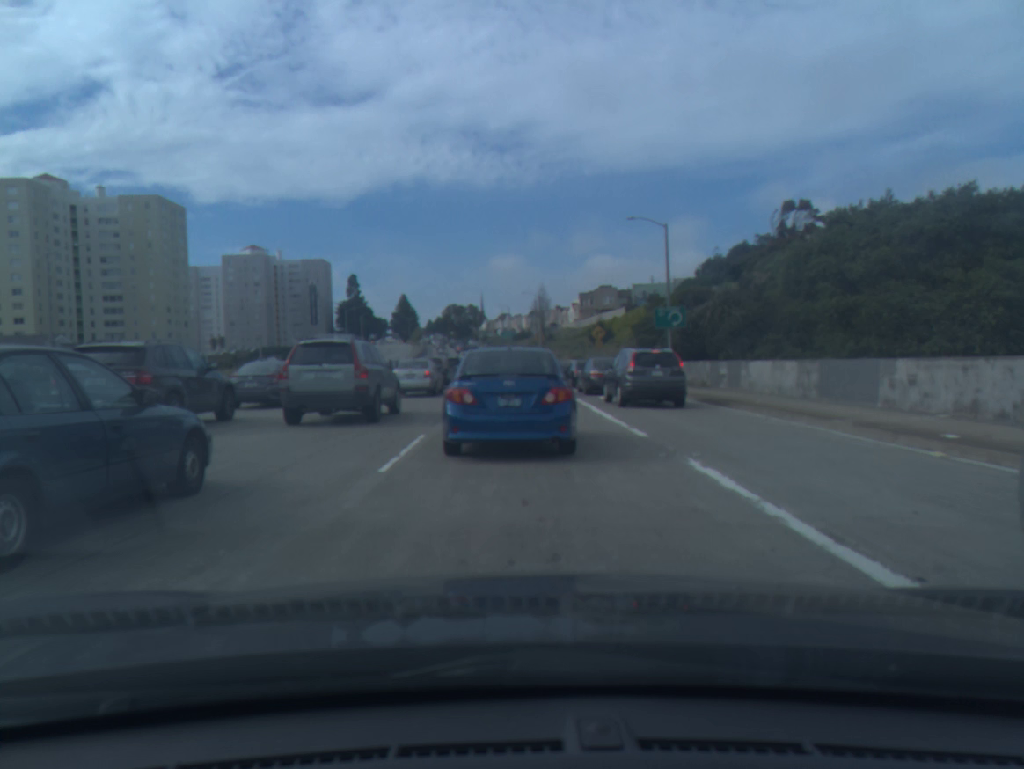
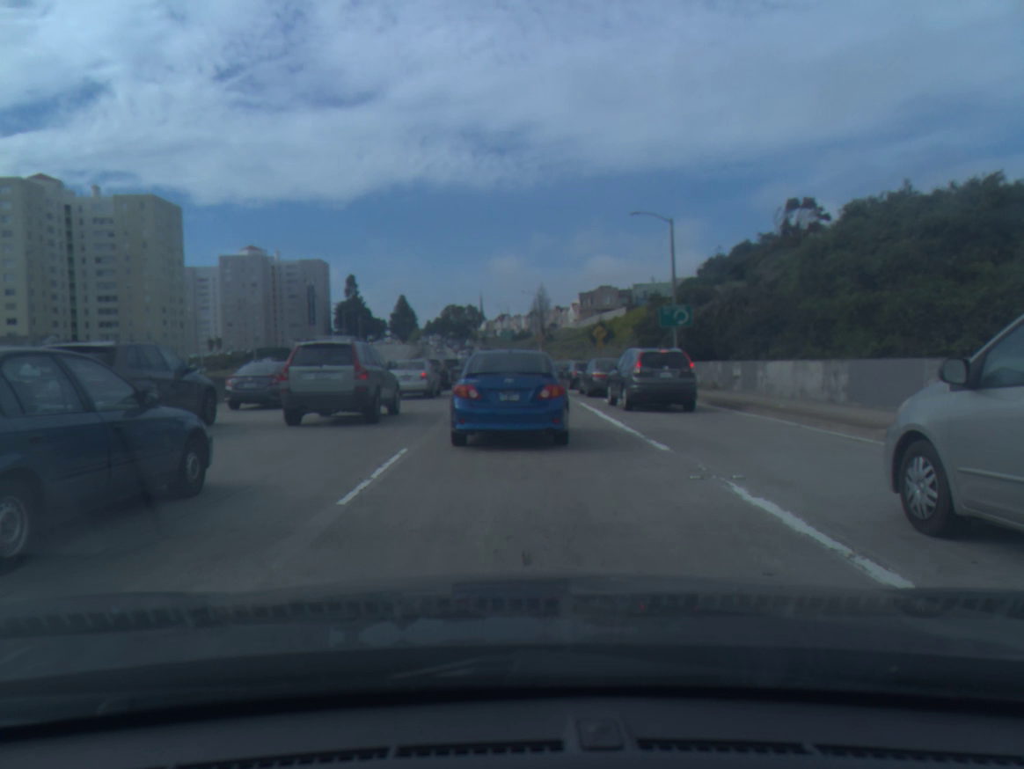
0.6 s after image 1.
(0.0, +1.8) m; 0°
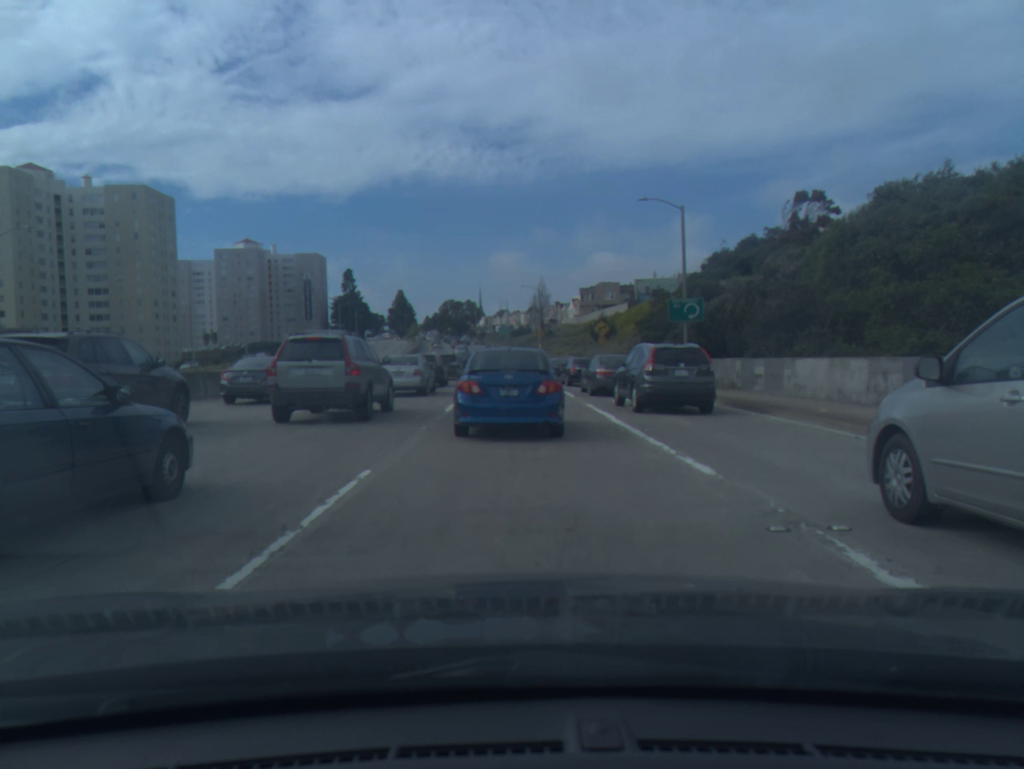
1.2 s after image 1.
(0.0, +2.6) m; 0°
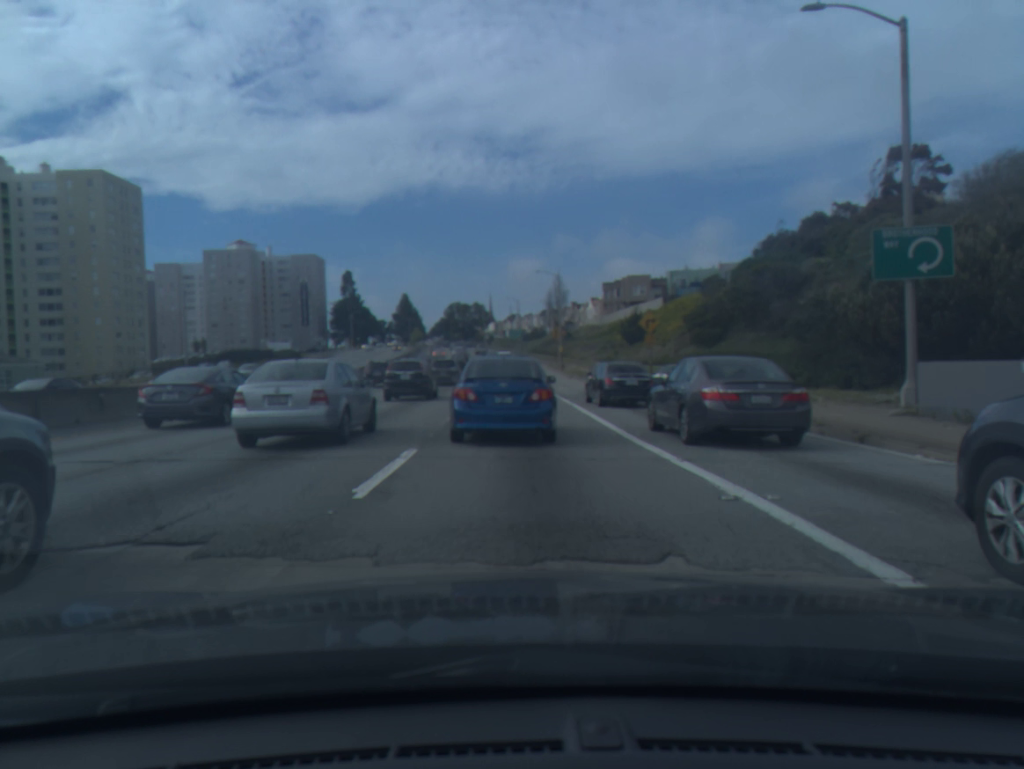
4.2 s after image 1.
(-0.3, +22.4) m; -1°
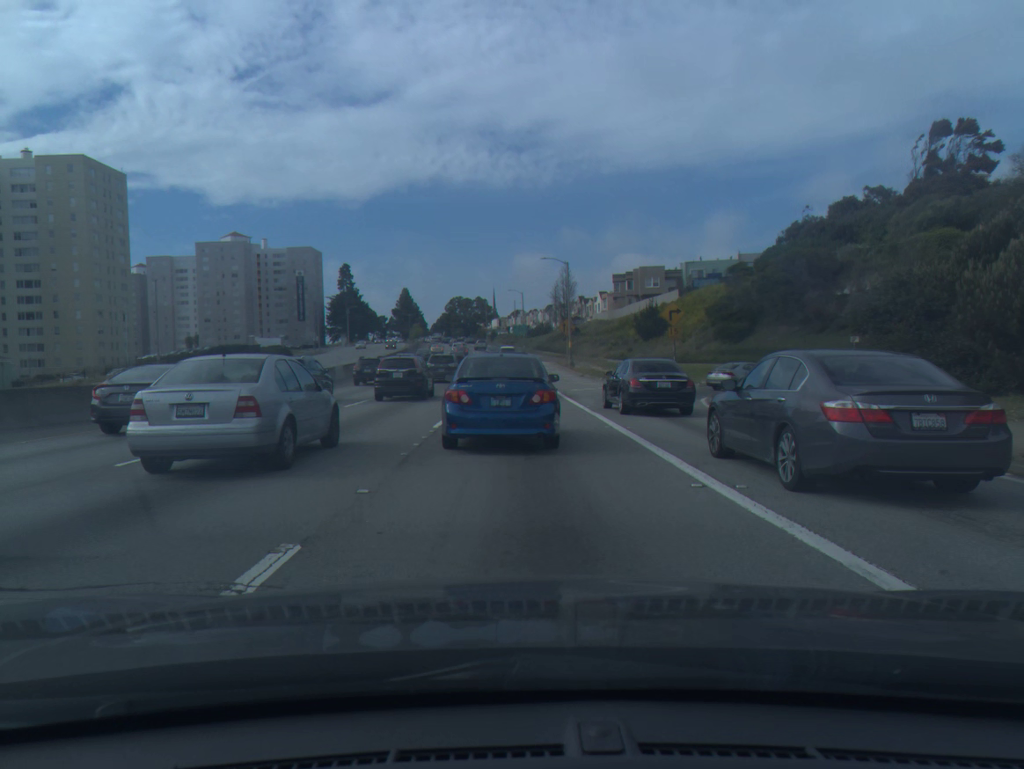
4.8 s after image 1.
(0.0, +6.3) m; 0°
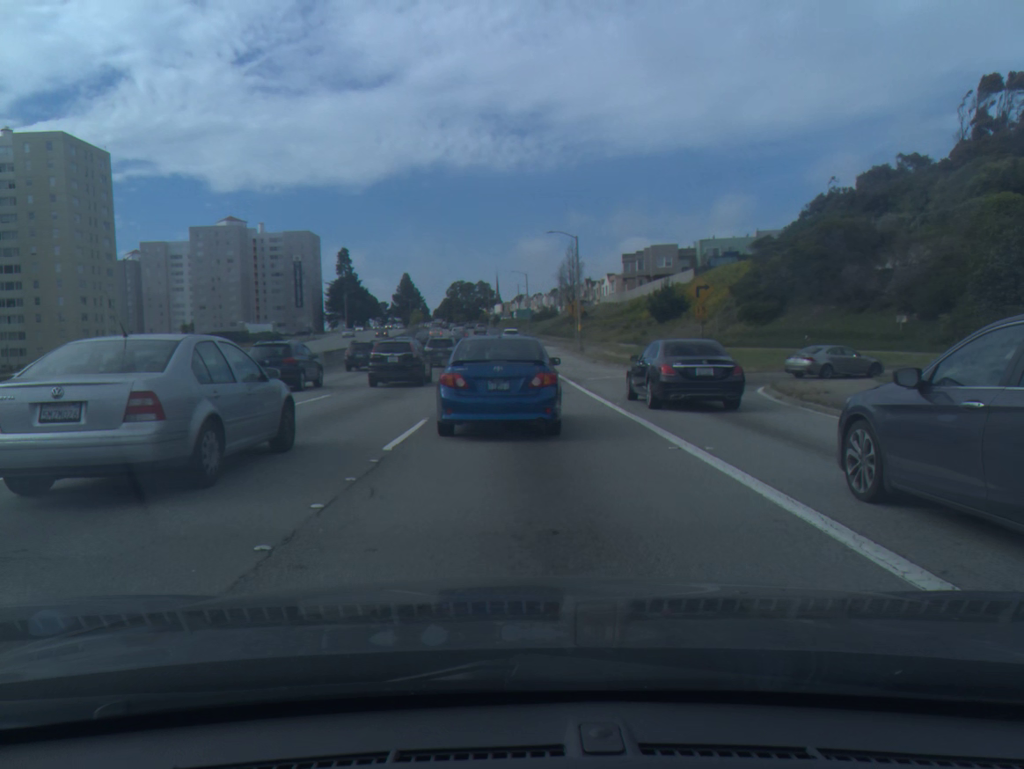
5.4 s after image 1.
(0.0, +6.2) m; 0°
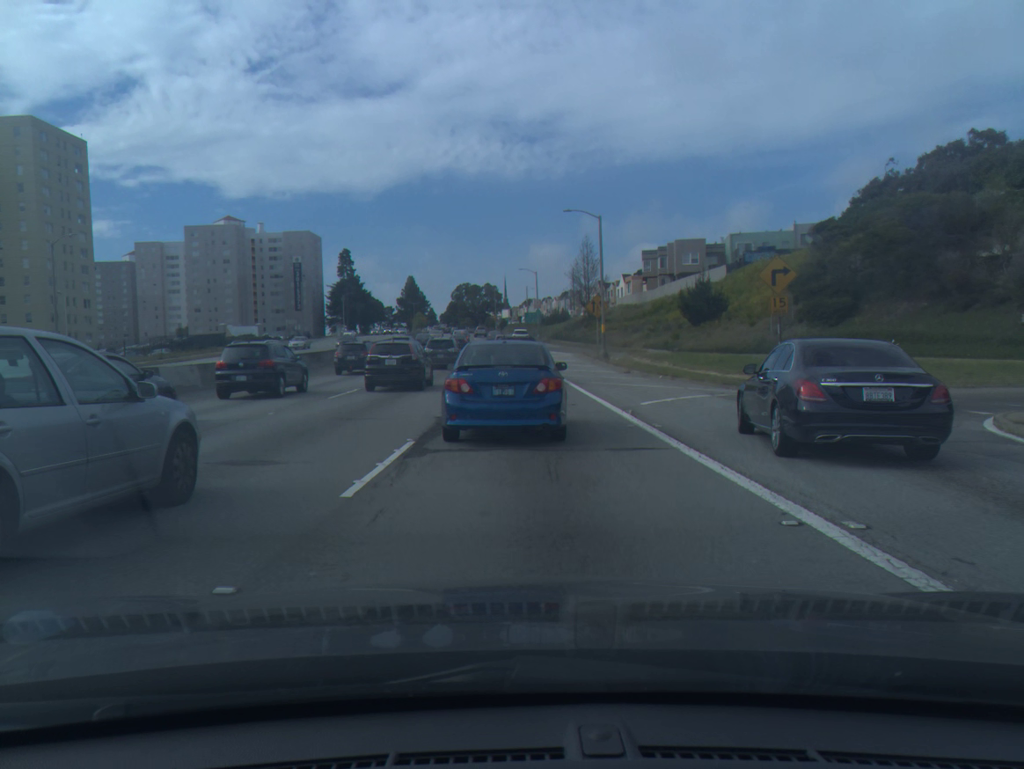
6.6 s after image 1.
(-0.1, +11.9) m; -1°
